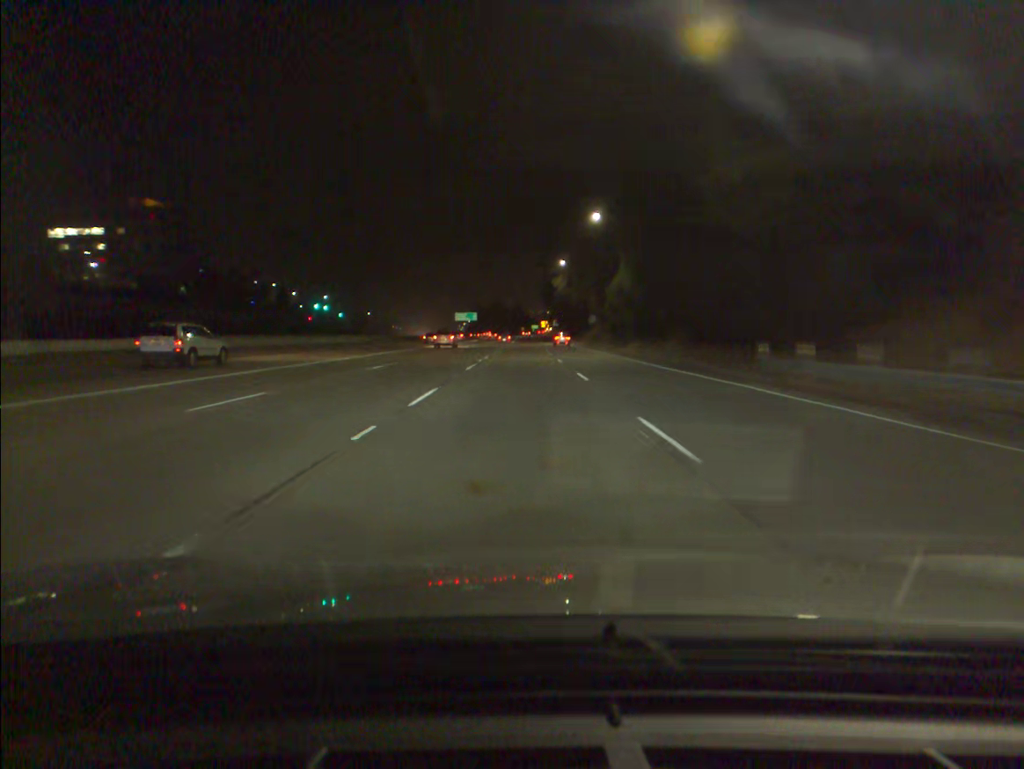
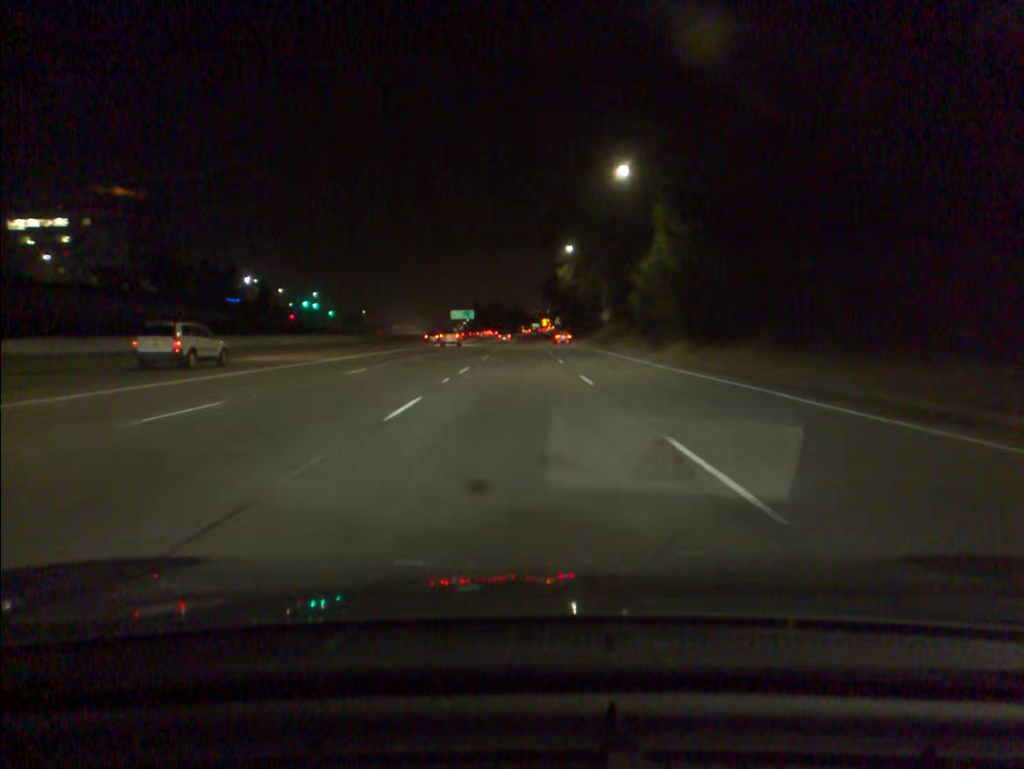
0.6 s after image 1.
(0.0, +17.1) m; 0°
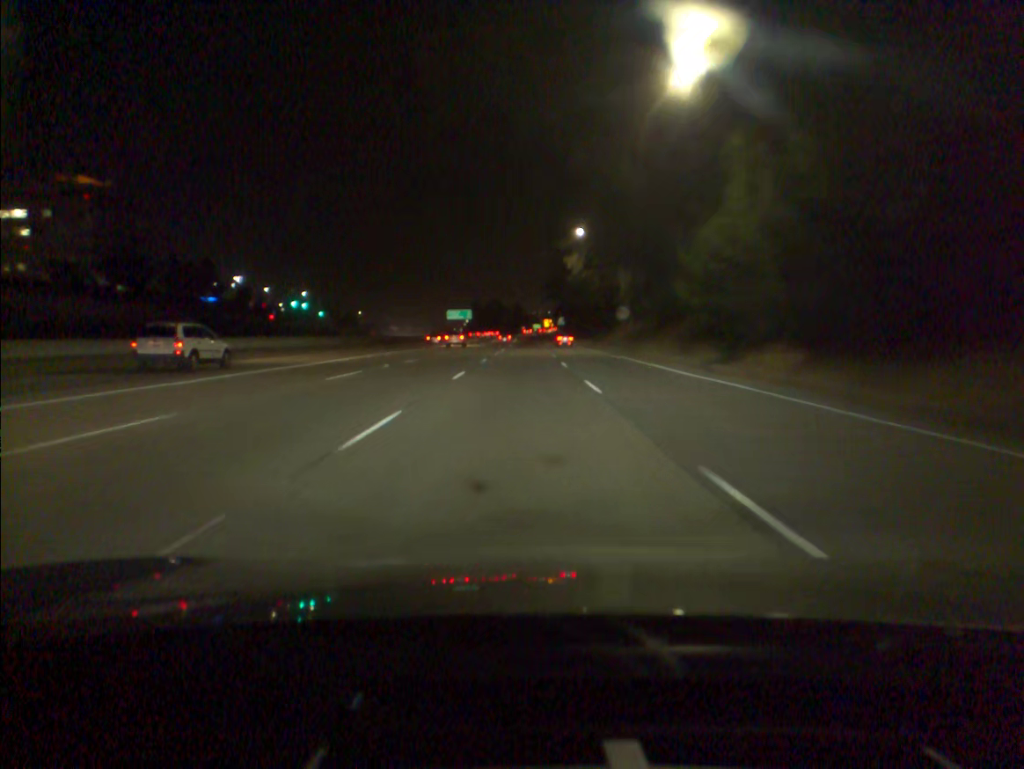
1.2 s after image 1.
(0.0, +17.0) m; 0°
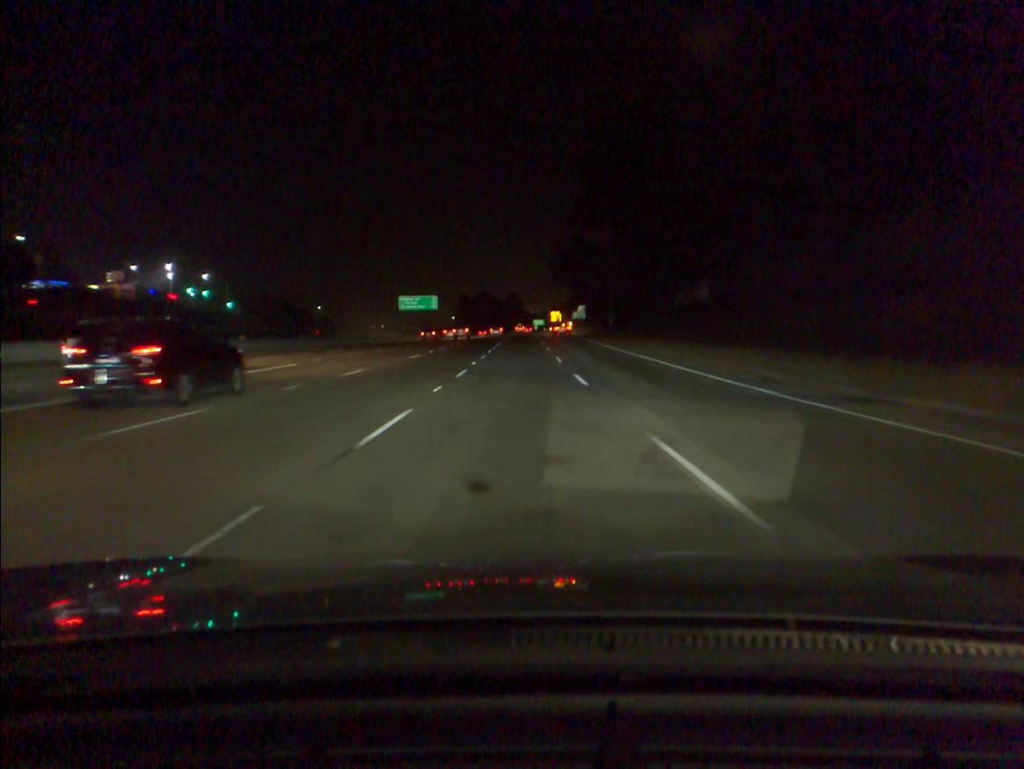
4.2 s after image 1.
(+0.3, +85.4) m; 0°
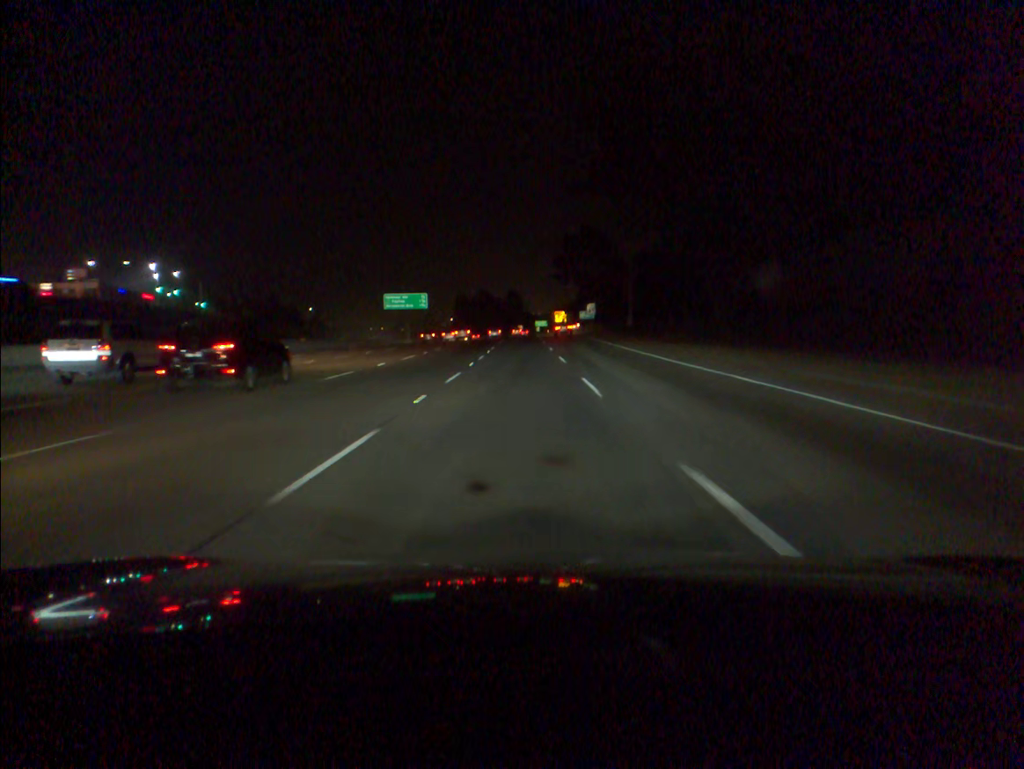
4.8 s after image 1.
(0.0, +17.2) m; 0°
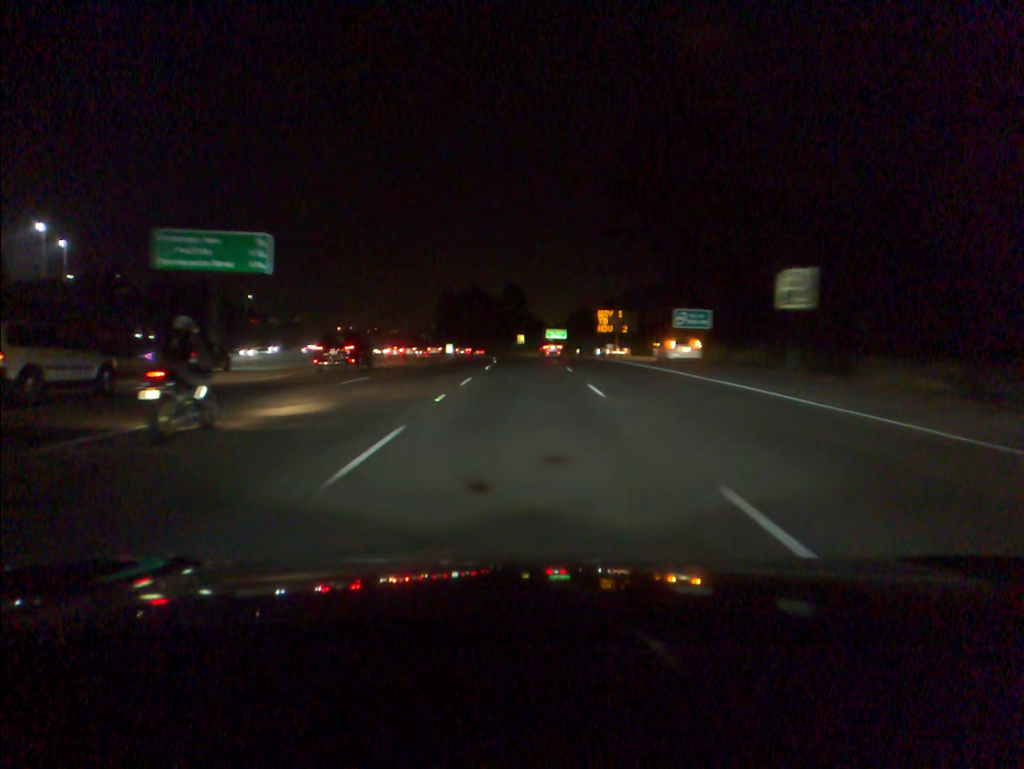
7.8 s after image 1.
(-0.2, +86.1) m; 0°
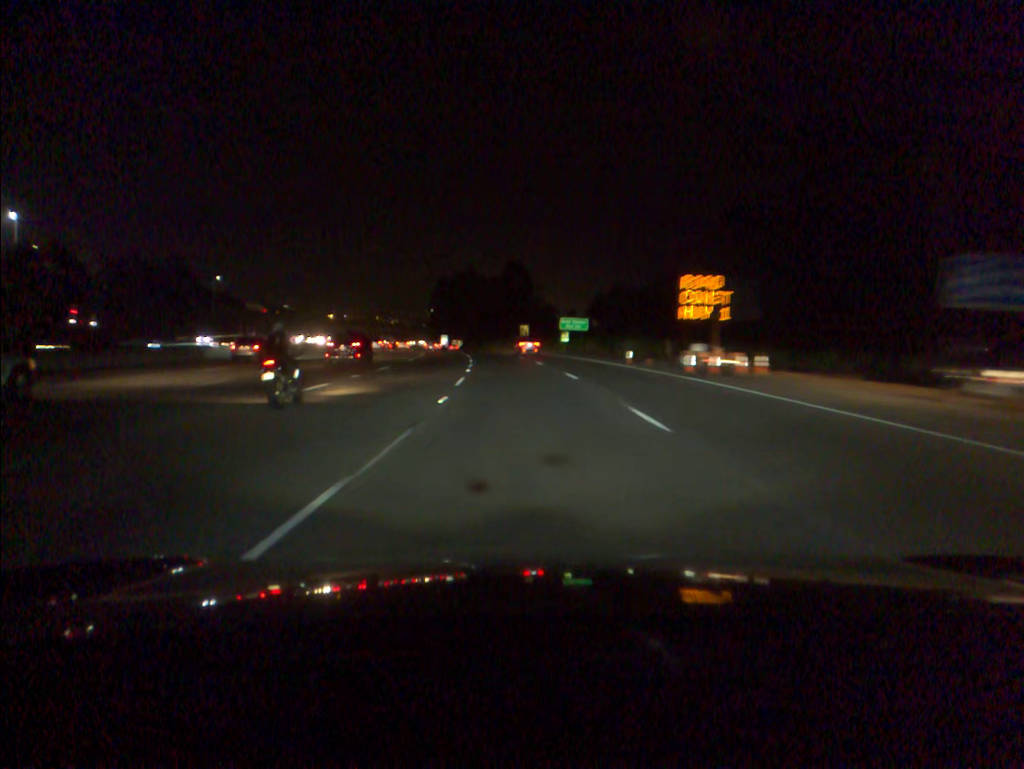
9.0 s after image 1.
(0.0, +34.5) m; 0°
